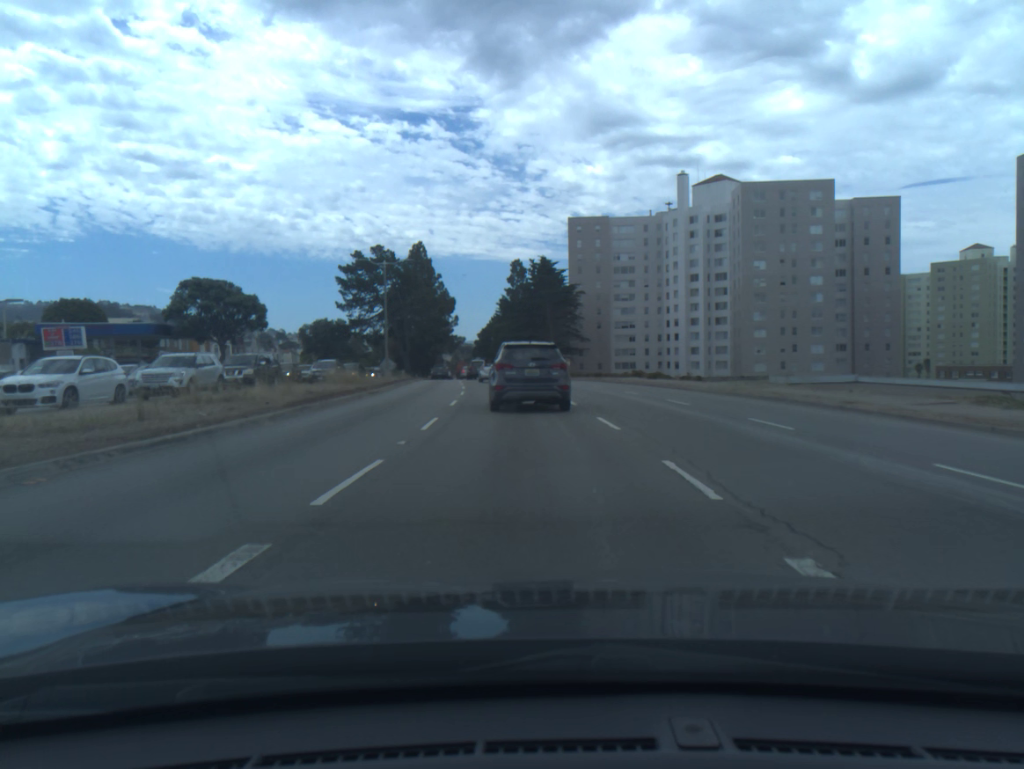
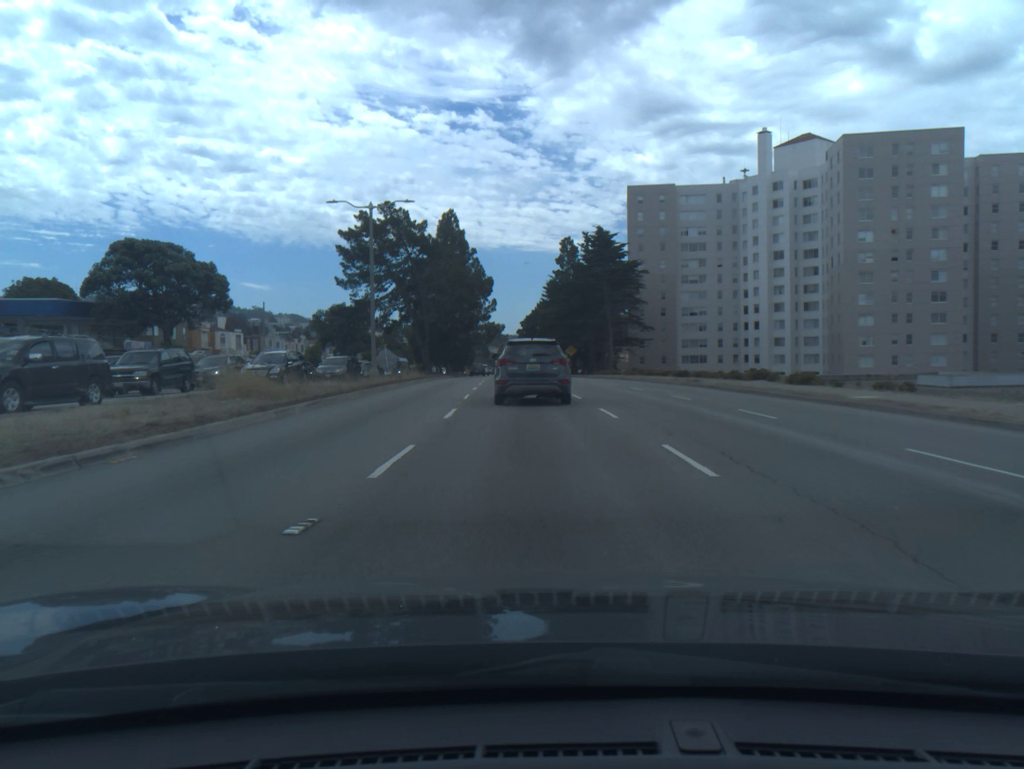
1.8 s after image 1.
(-0.7, +20.7) m; -3°
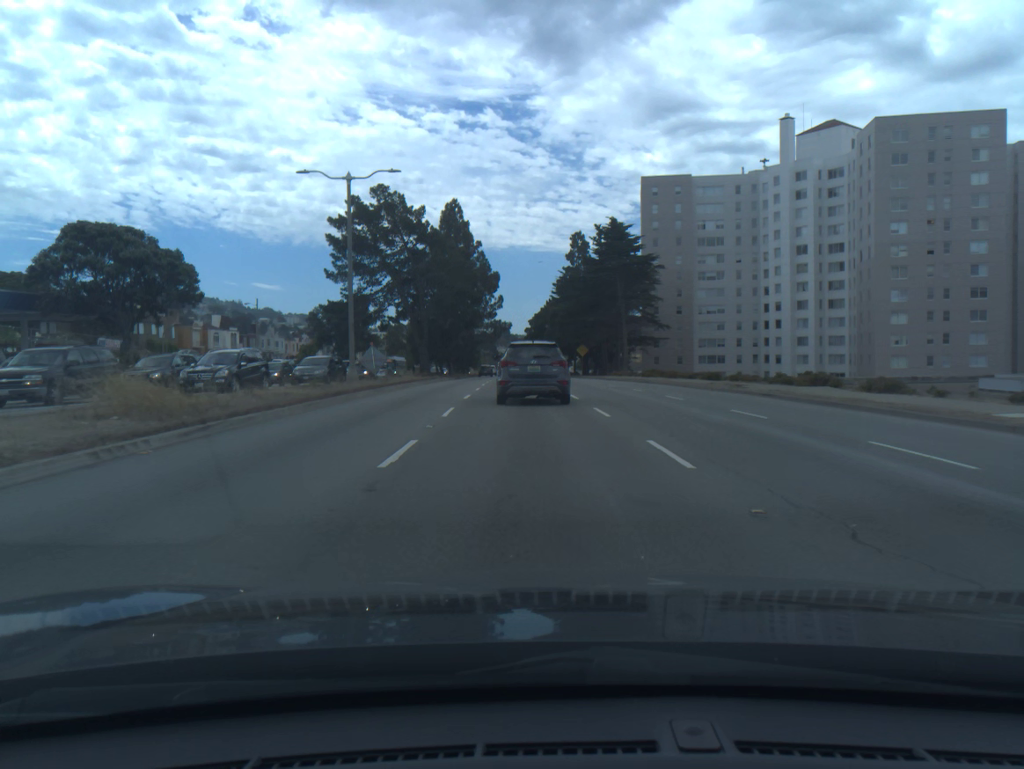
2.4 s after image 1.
(0.0, +6.8) m; 0°
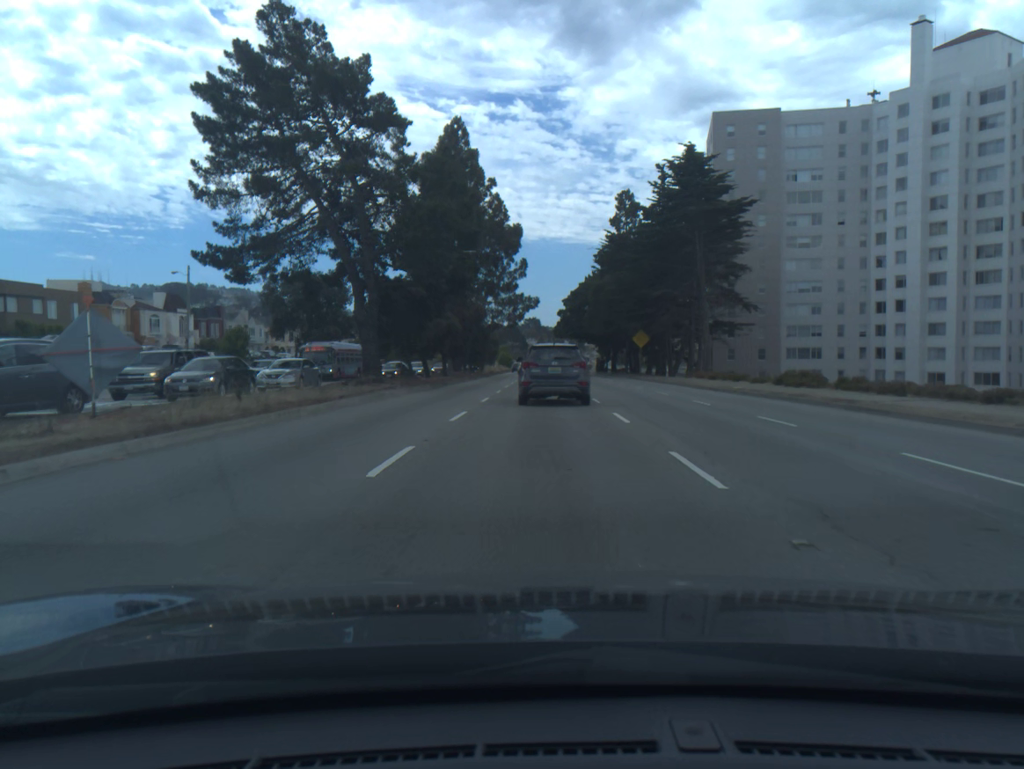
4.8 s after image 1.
(-0.8, +30.4) m; -2°
